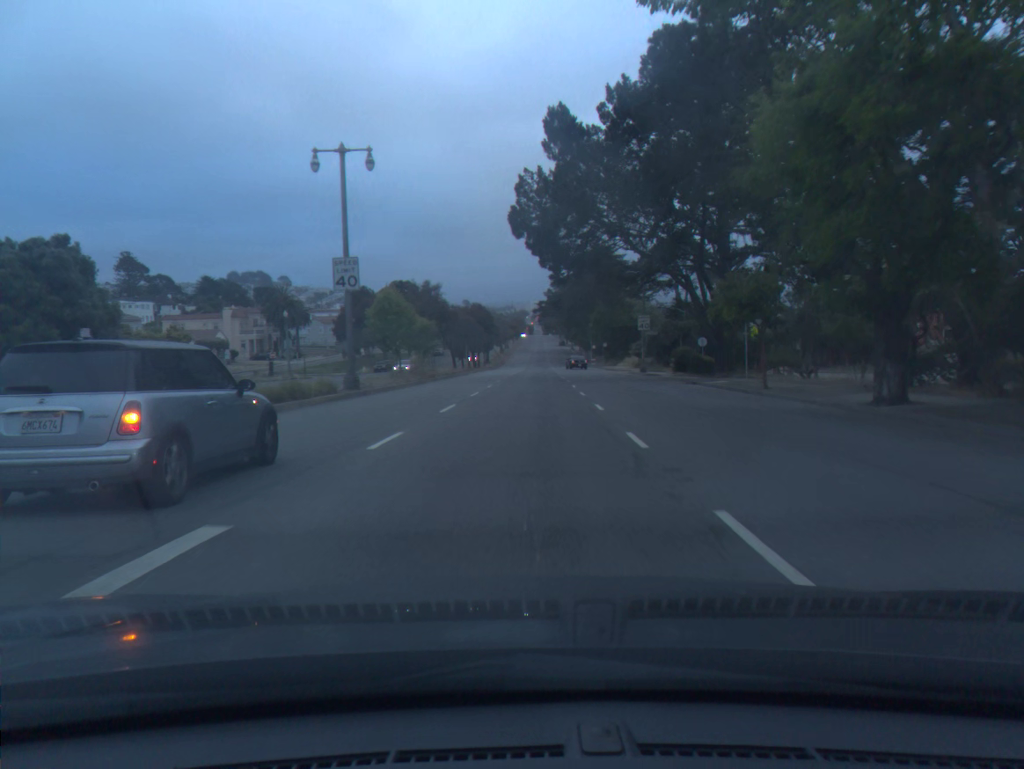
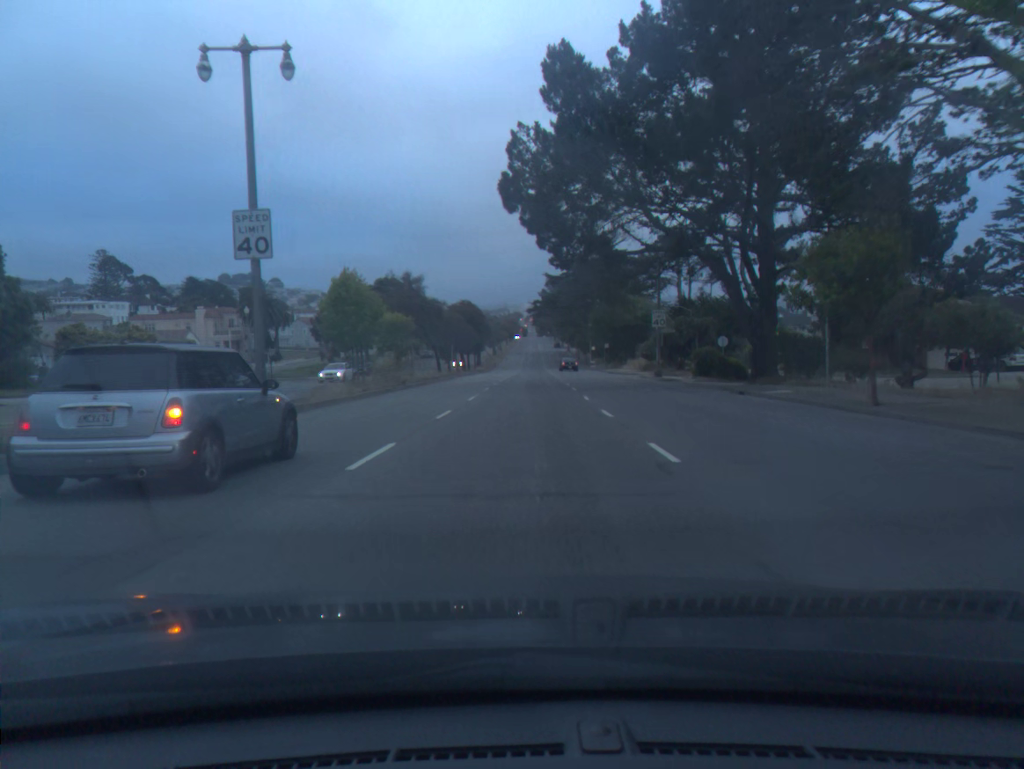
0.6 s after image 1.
(0.0, +8.9) m; 0°
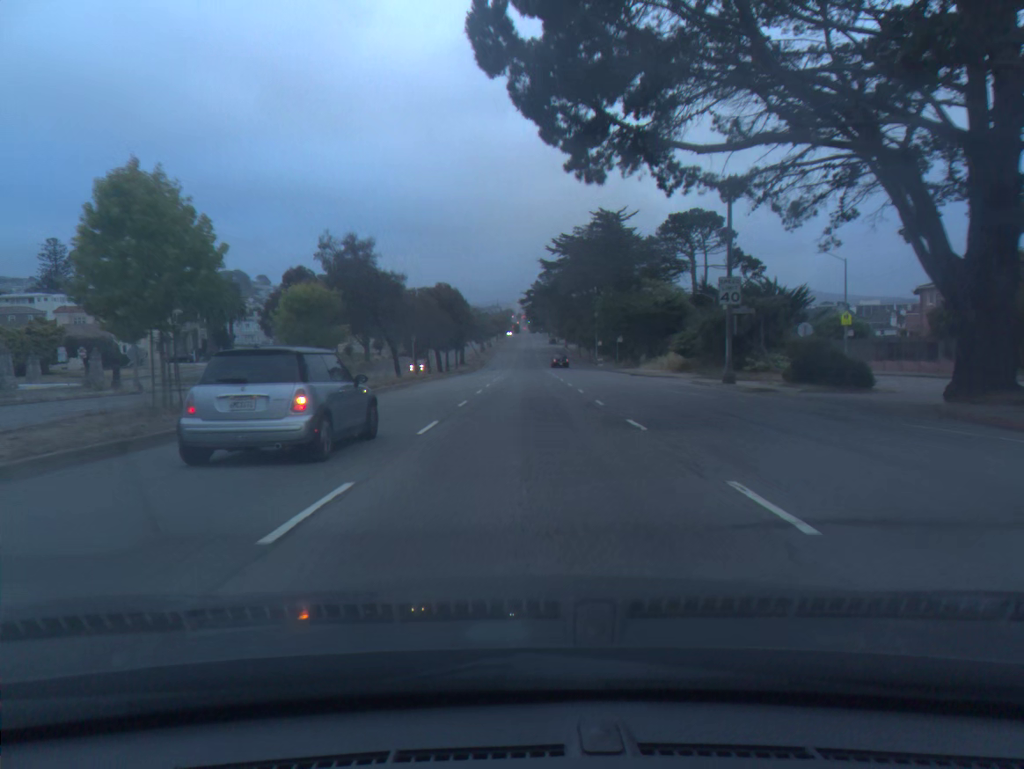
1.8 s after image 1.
(+0.1, +18.4) m; +1°
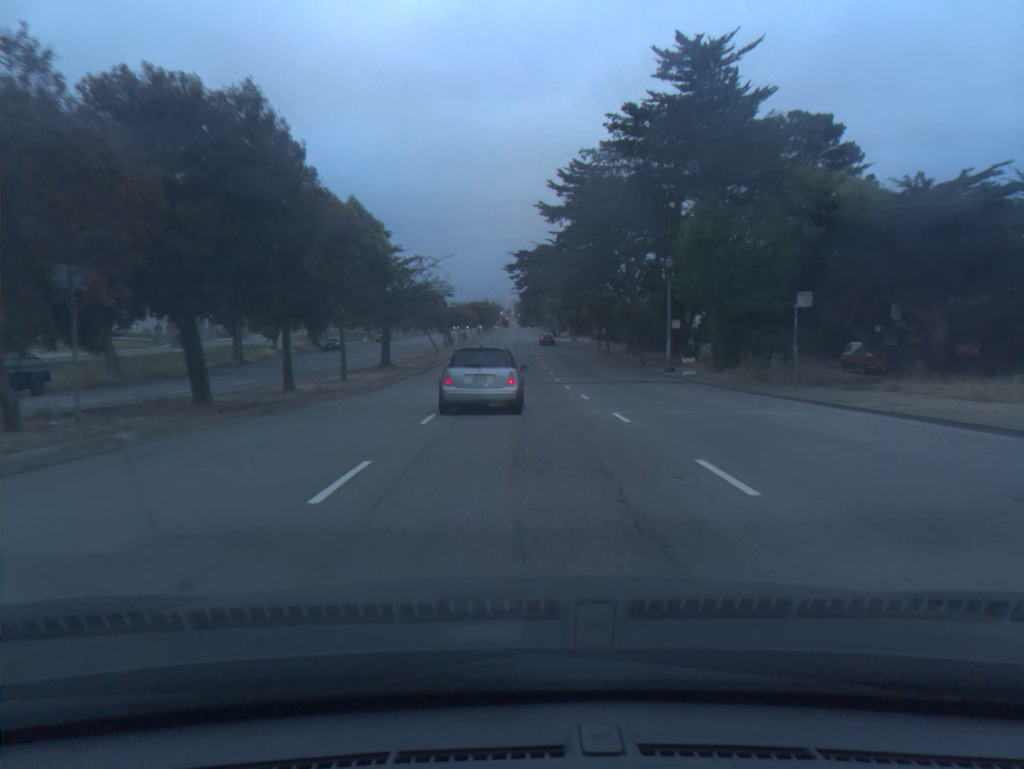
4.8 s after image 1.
(+0.4, +50.2) m; +1°
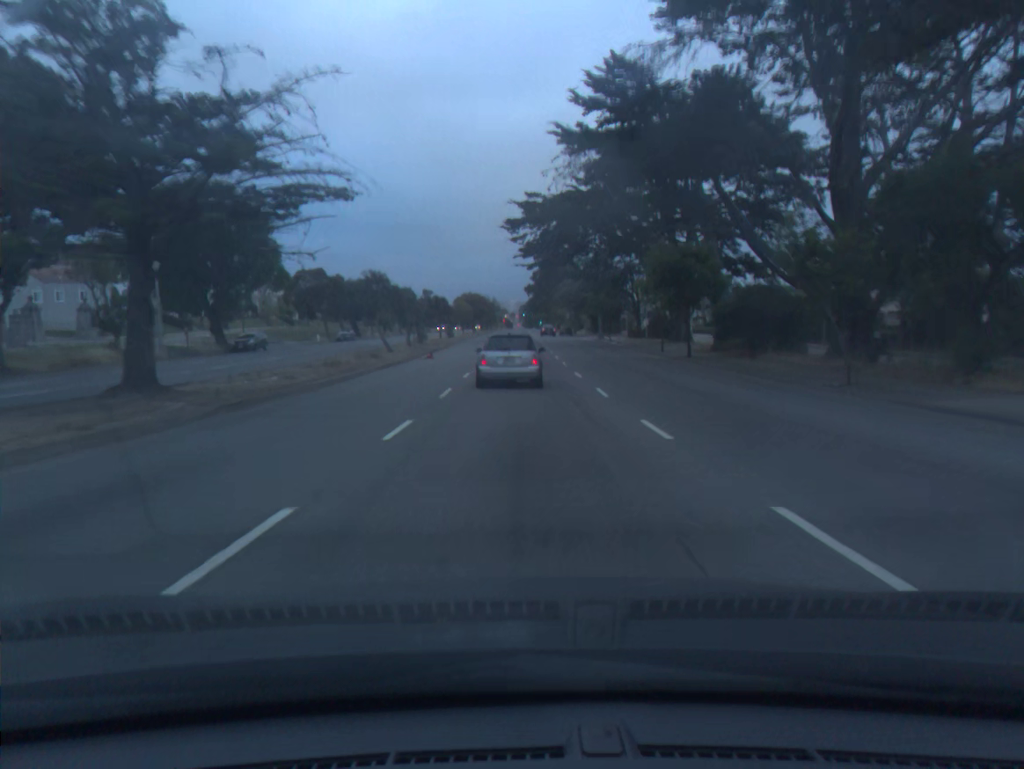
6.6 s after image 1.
(-0.1, +32.1) m; -1°
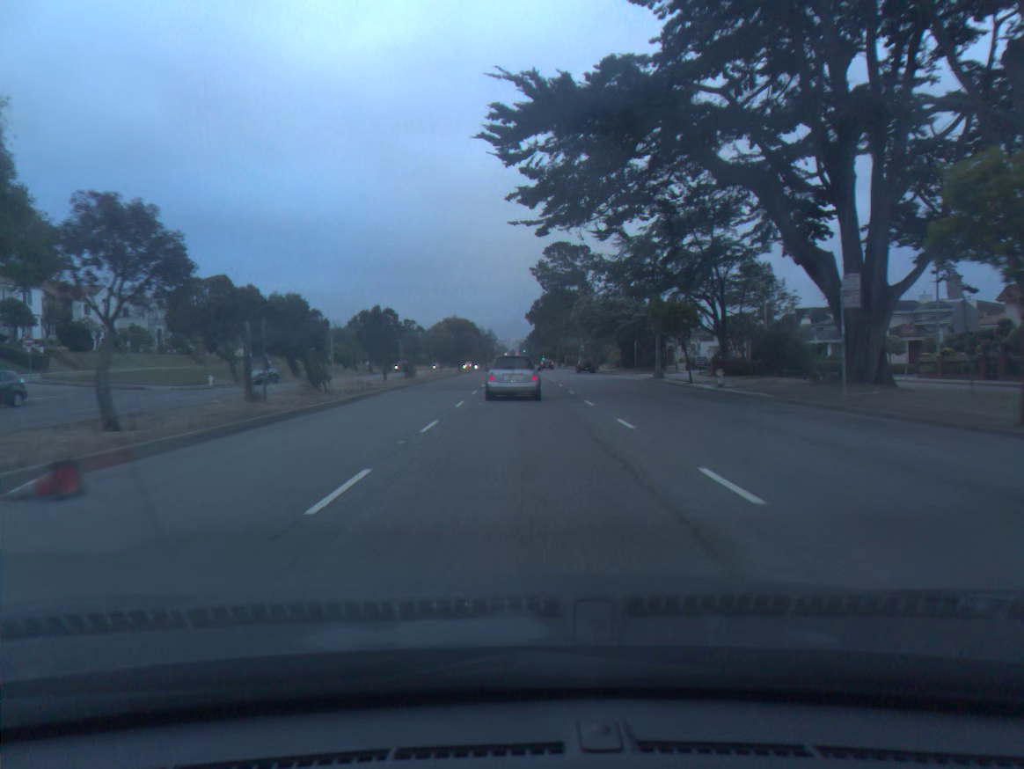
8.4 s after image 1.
(+0.1, +32.7) m; 0°
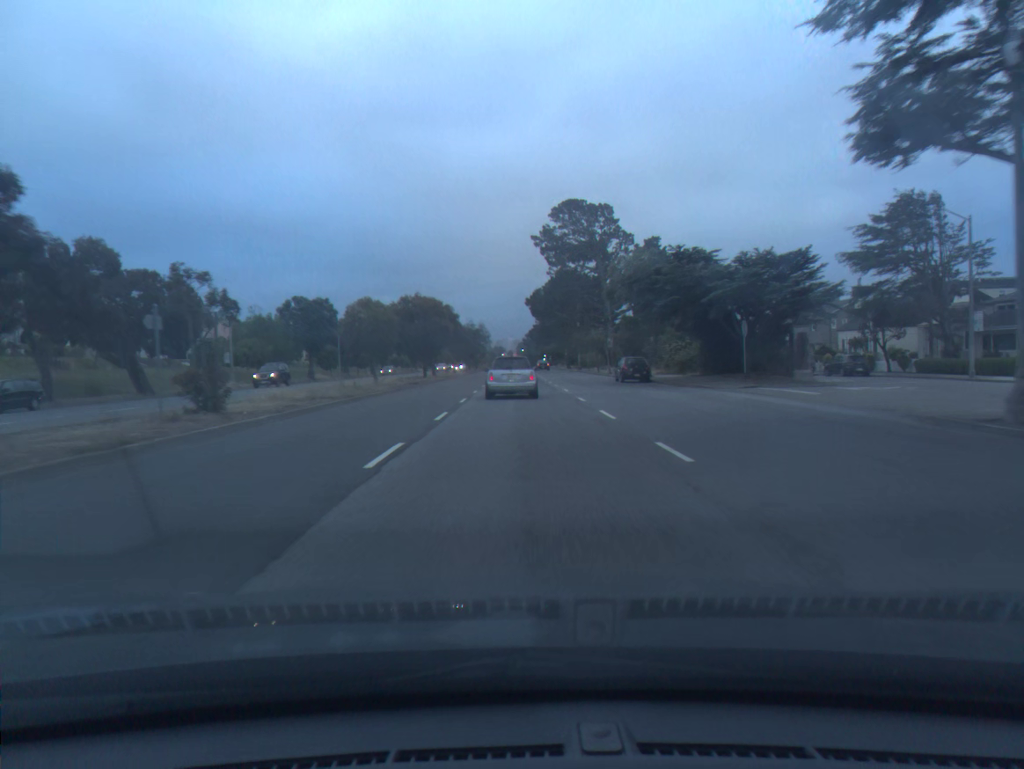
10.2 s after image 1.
(0.0, +34.3) m; 0°
